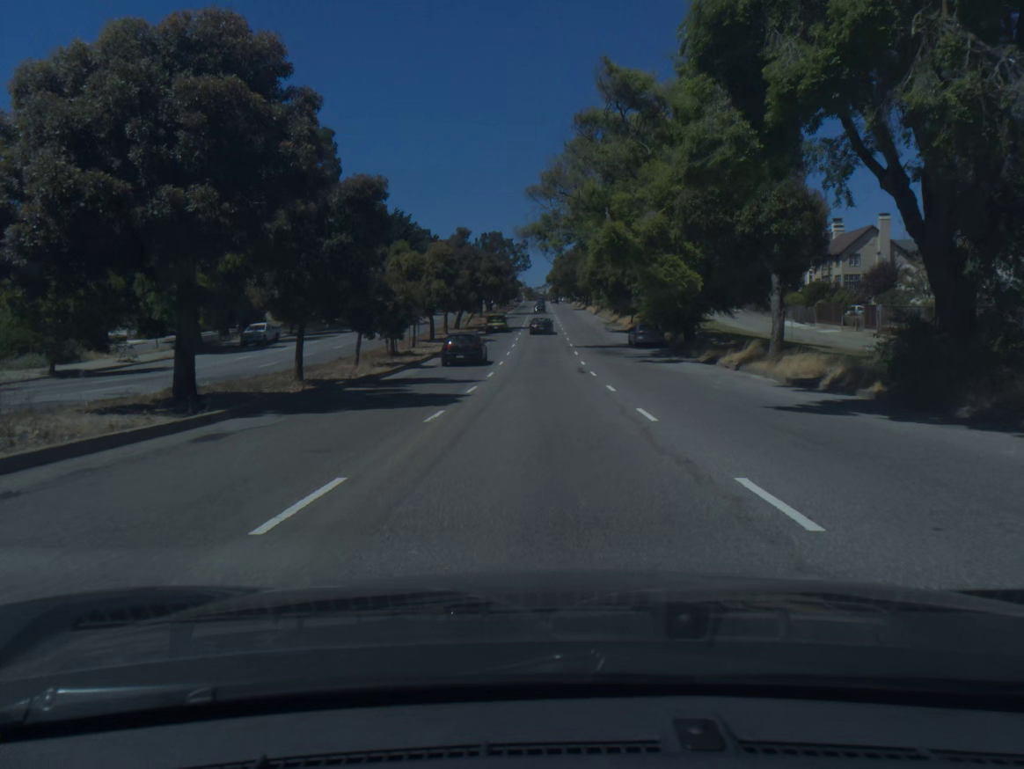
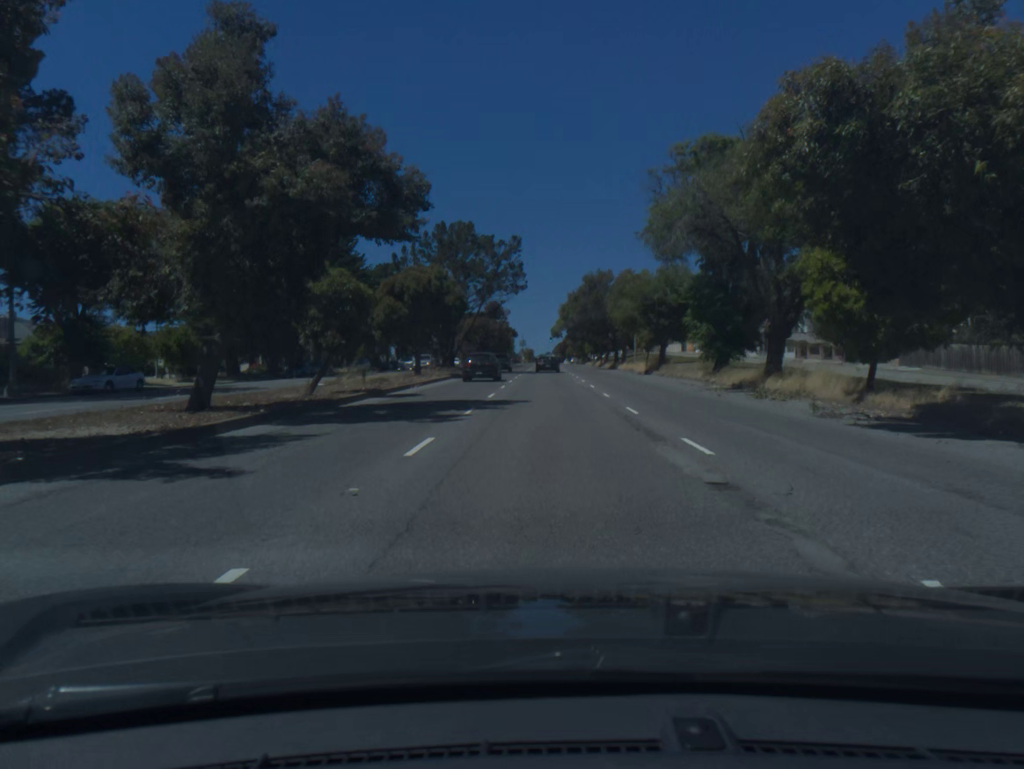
(-0.5, +53.4) m; 0°
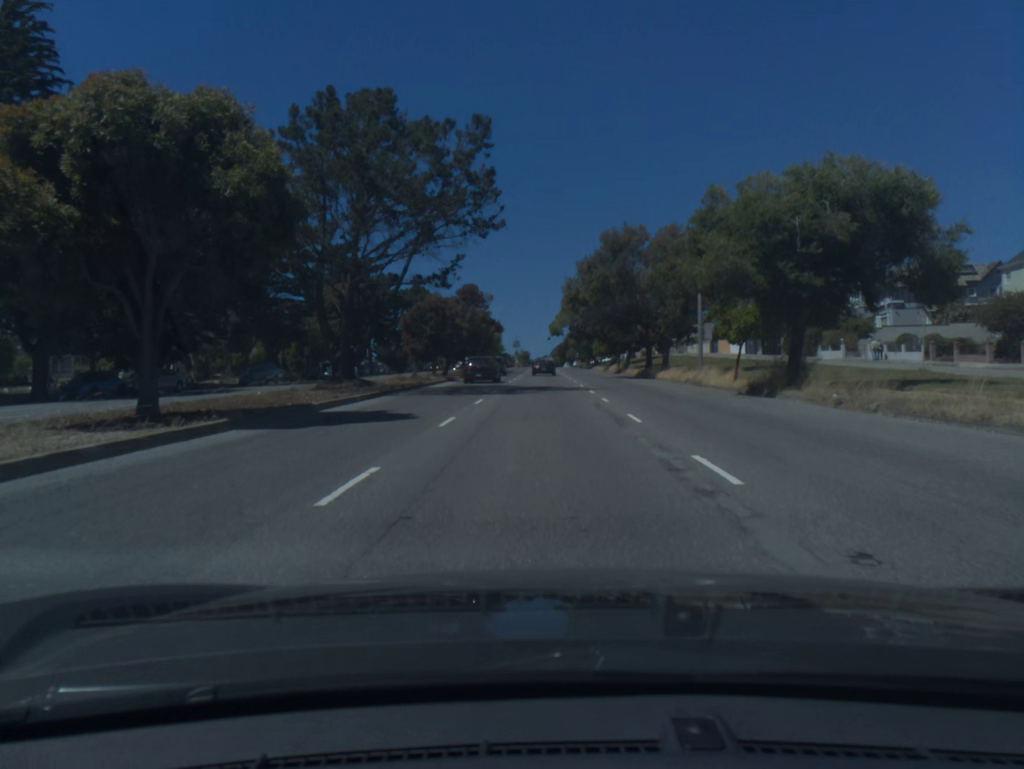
(+0.1, +31.6) m; 0°
